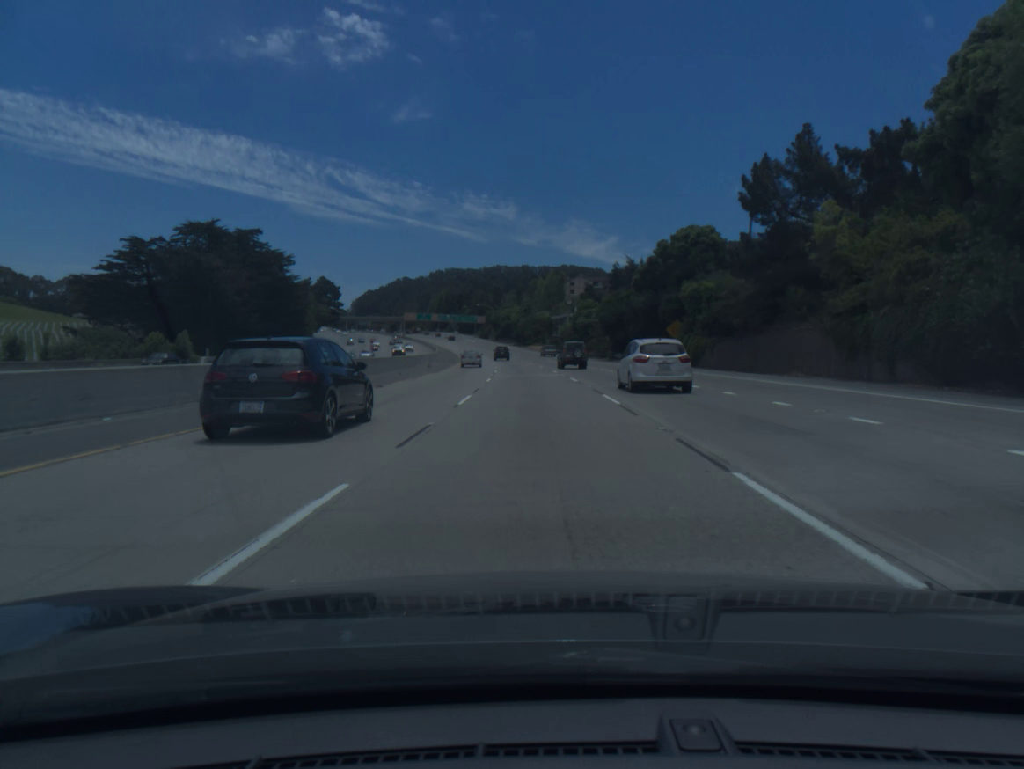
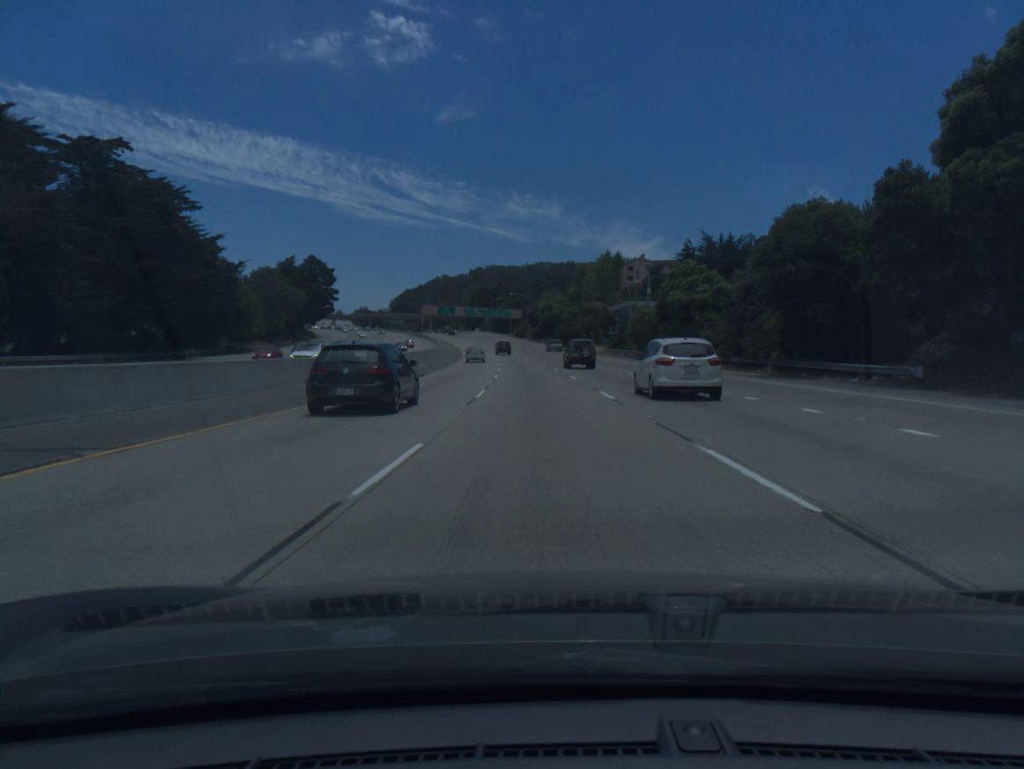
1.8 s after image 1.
(-1.6, +55.0) m; -3°
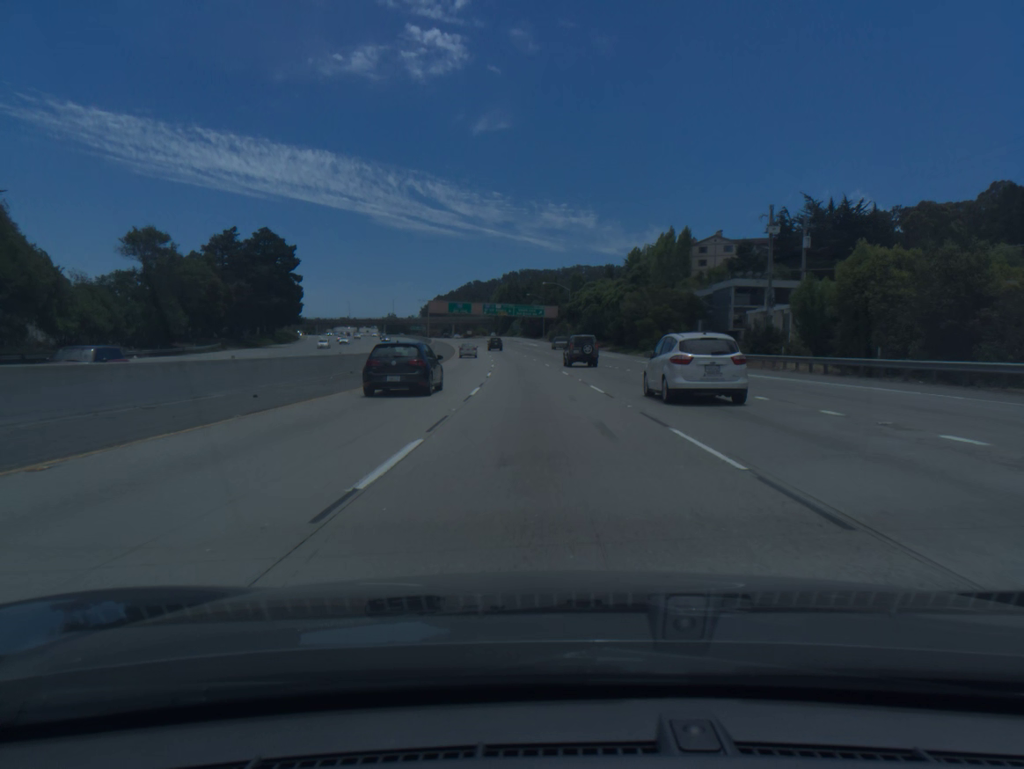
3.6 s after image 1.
(-1.4, +54.9) m; -3°
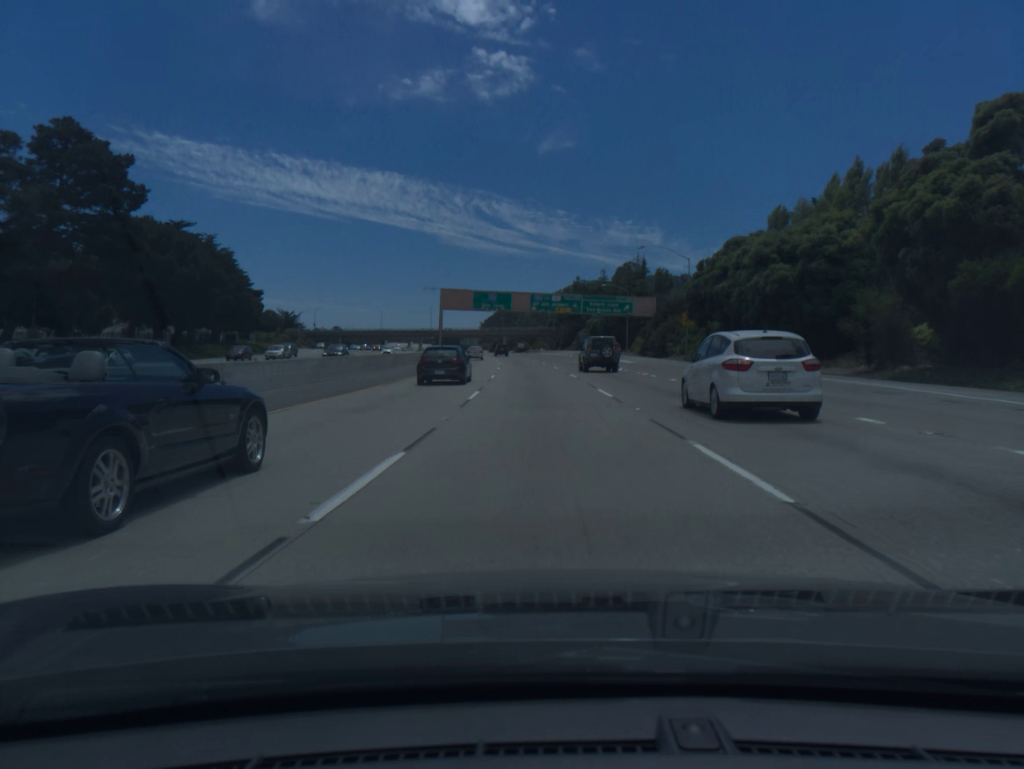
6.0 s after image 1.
(-2.9, +72.8) m; -5°
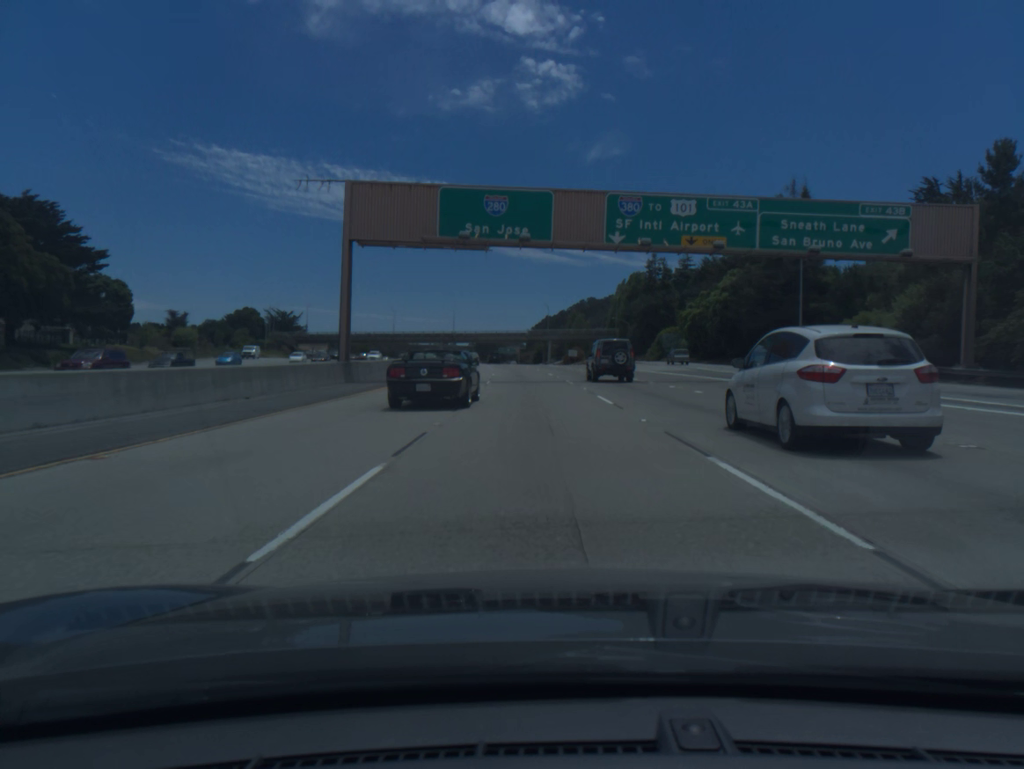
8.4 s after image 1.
(-2.2, +72.5) m; -4°
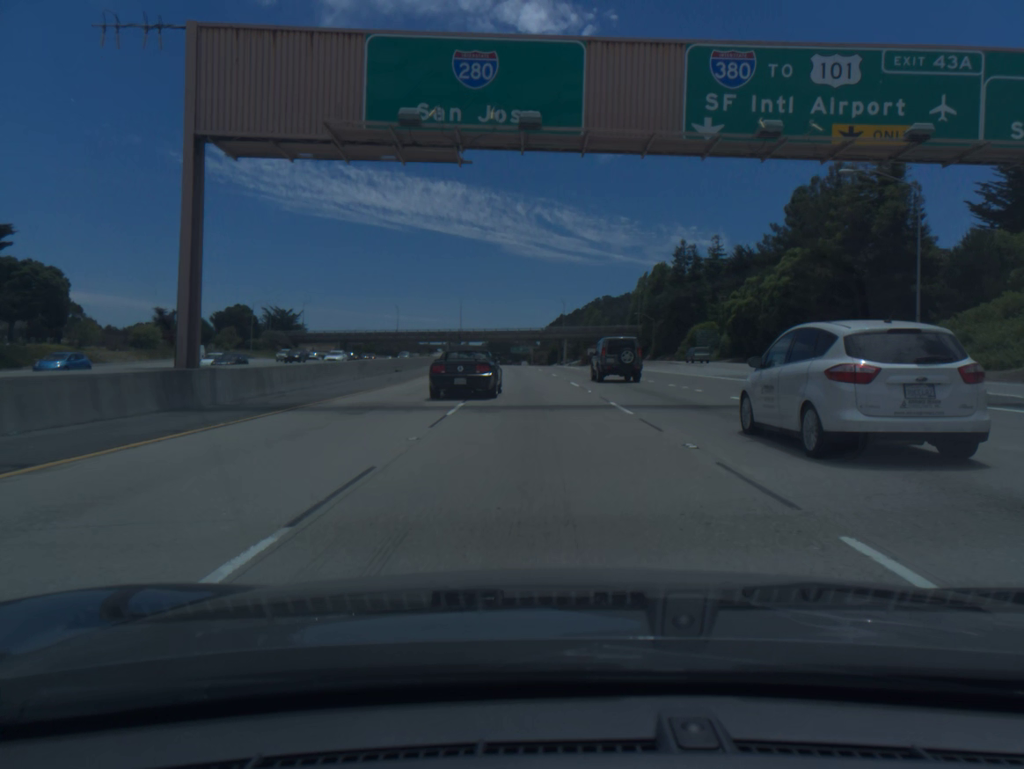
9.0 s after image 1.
(-0.2, +18.1) m; -1°
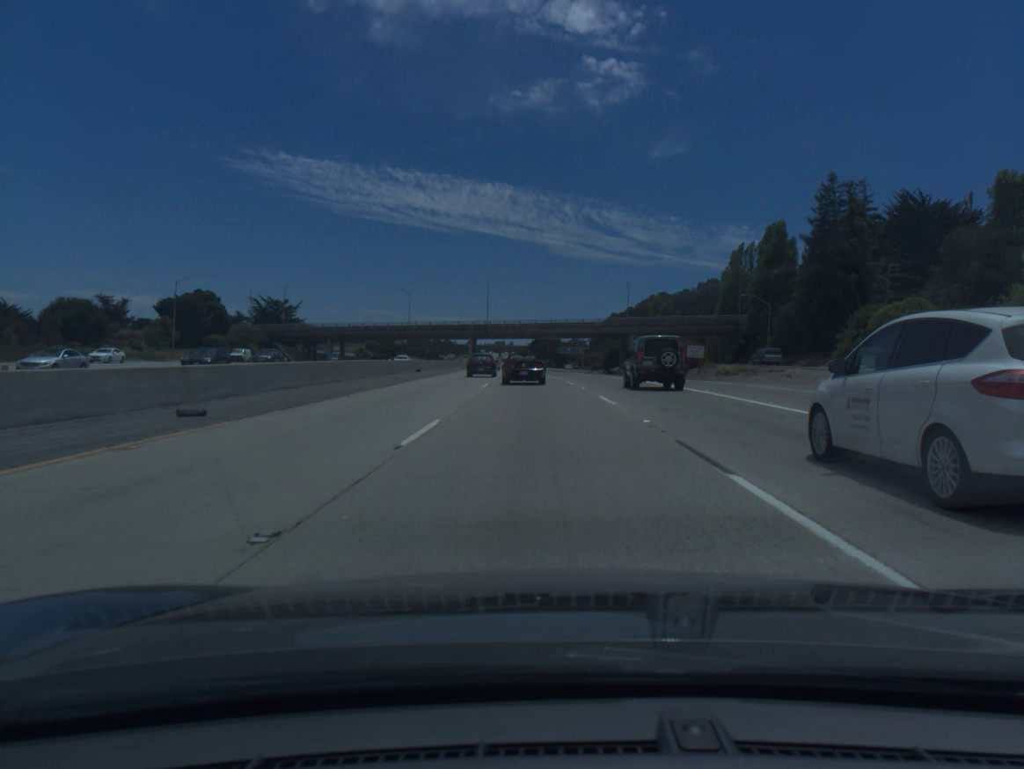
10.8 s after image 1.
(-1.6, +54.2) m; -4°
